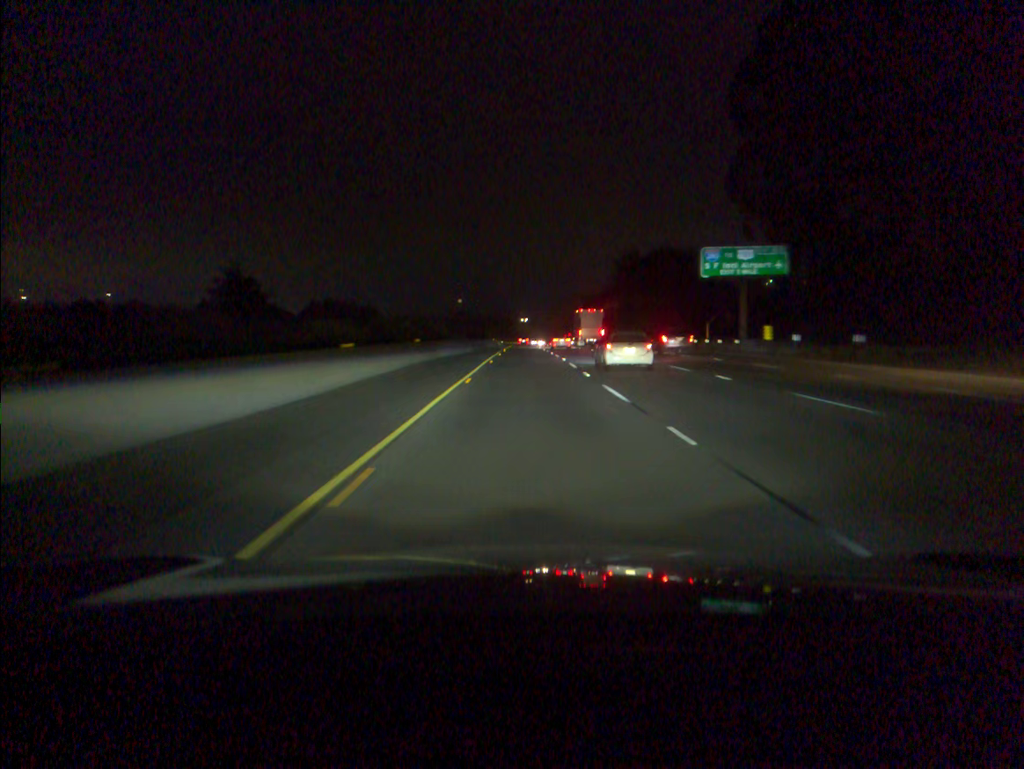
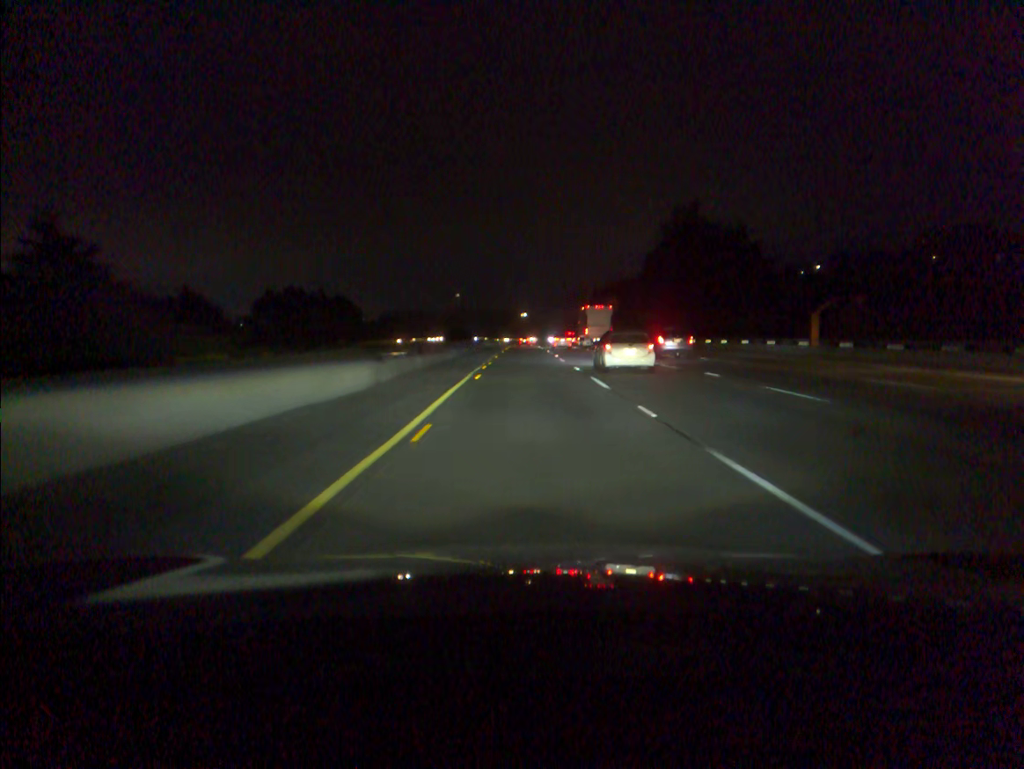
(0.0, +40.3) m; 0°
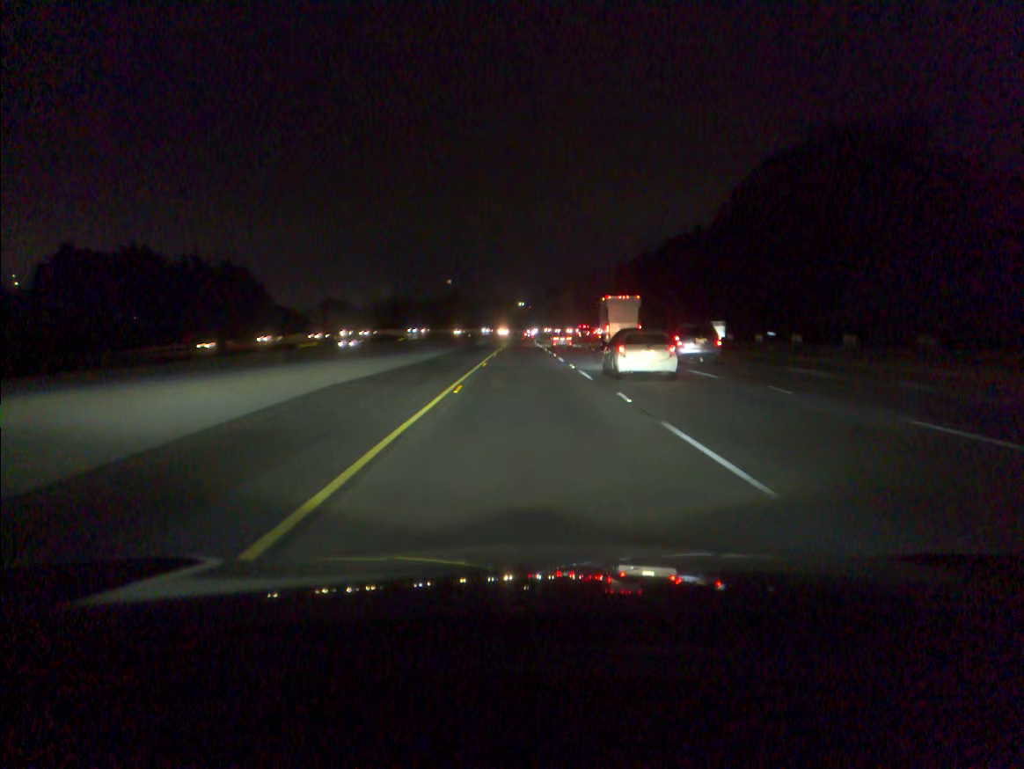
(+0.1, +80.6) m; 0°
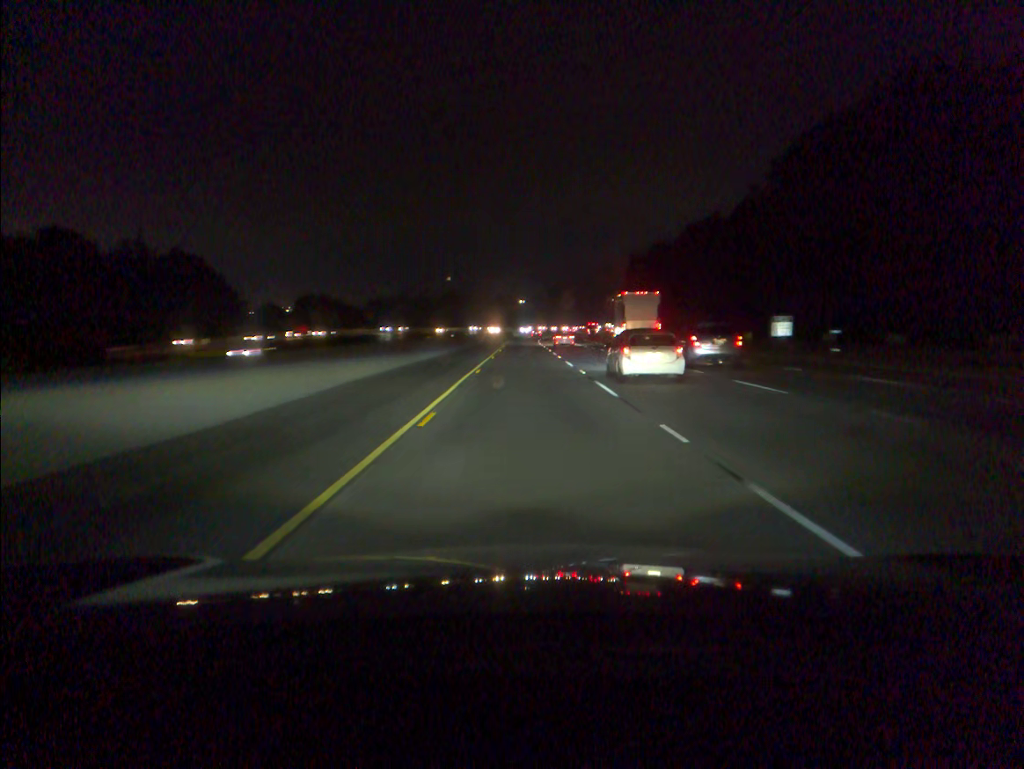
(0.0, +20.2) m; 0°
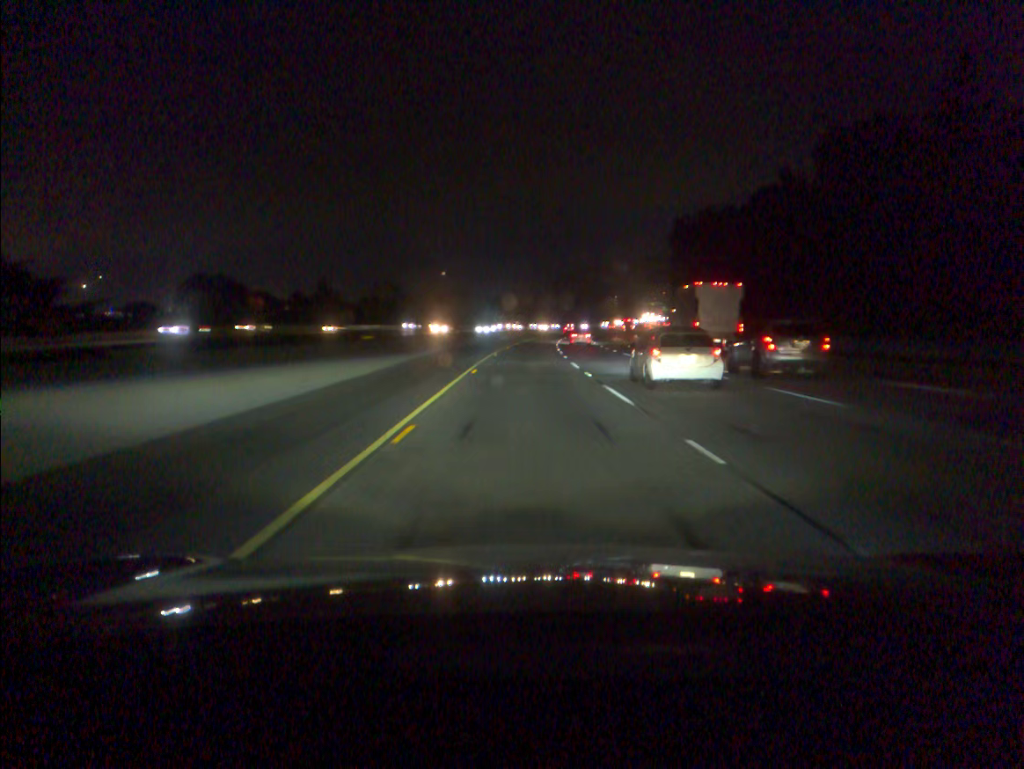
(0.0, +60.5) m; 0°
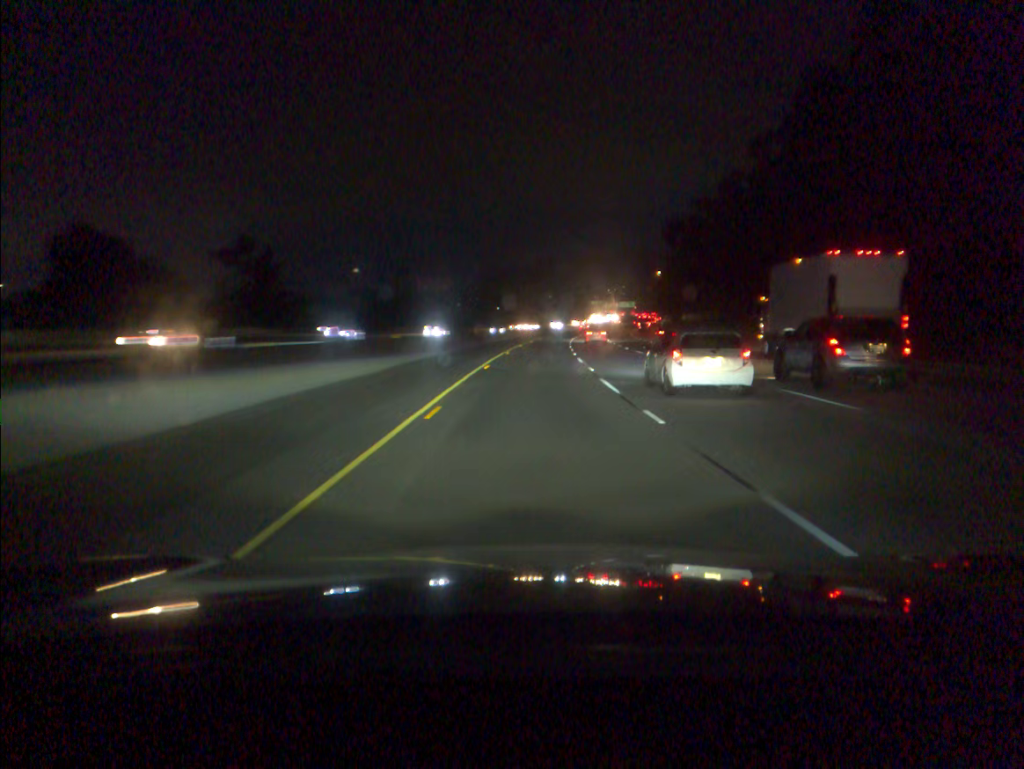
(+3.1, +100.1) m; +5°
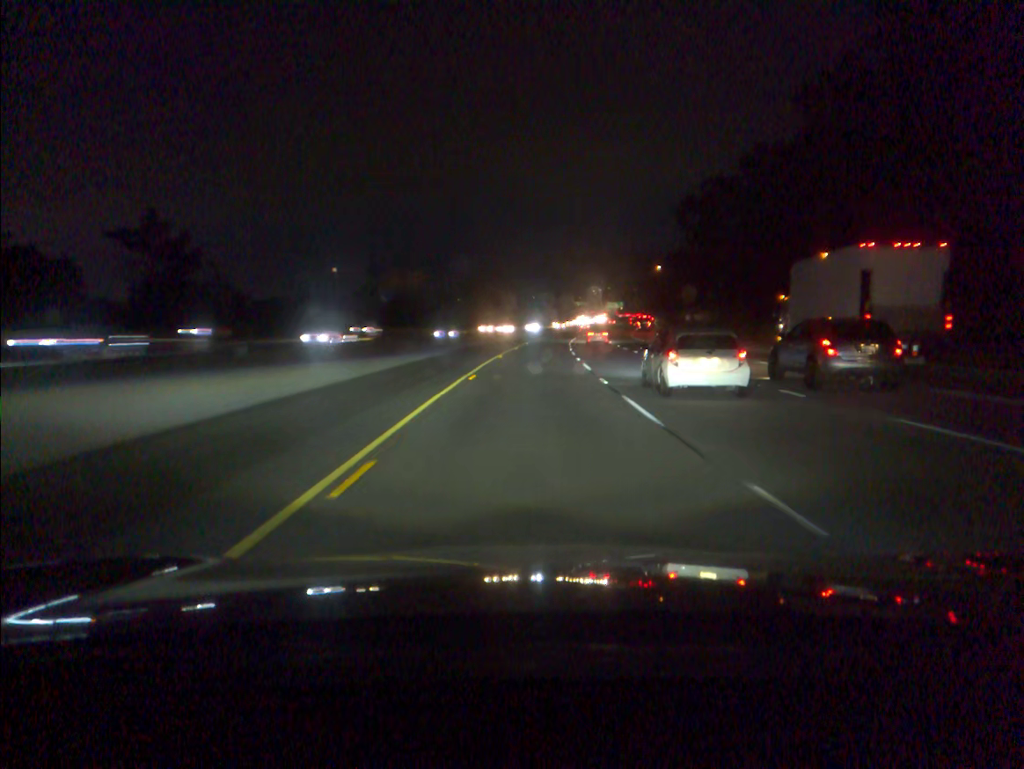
(+0.2, +19.9) m; +1°
